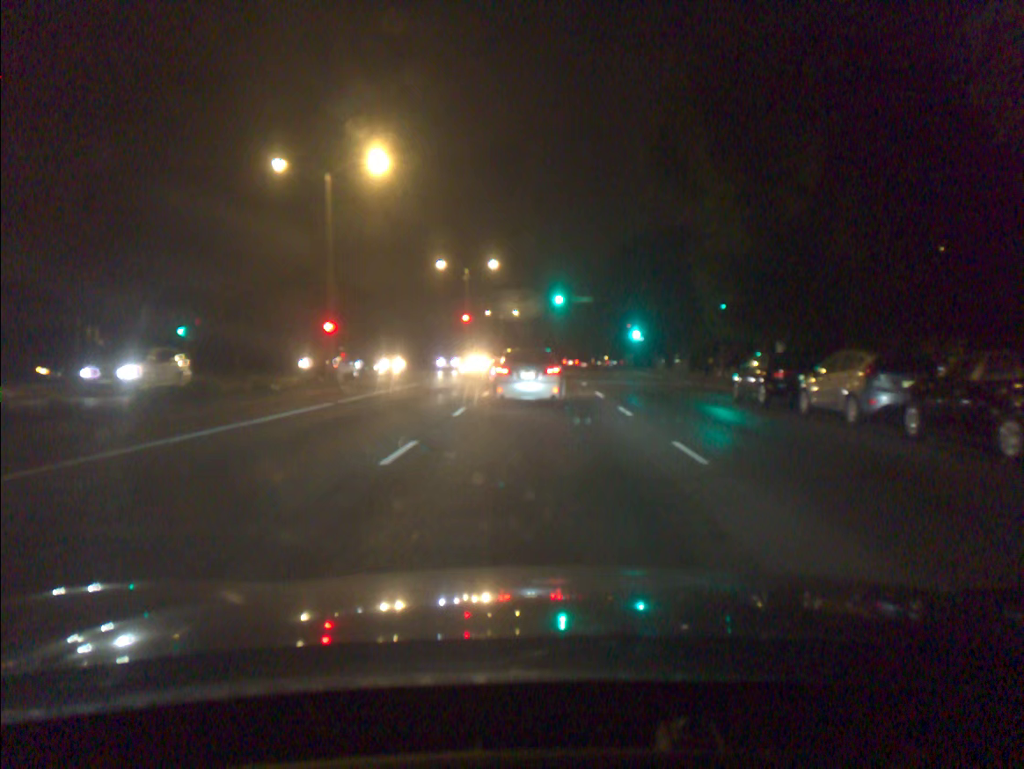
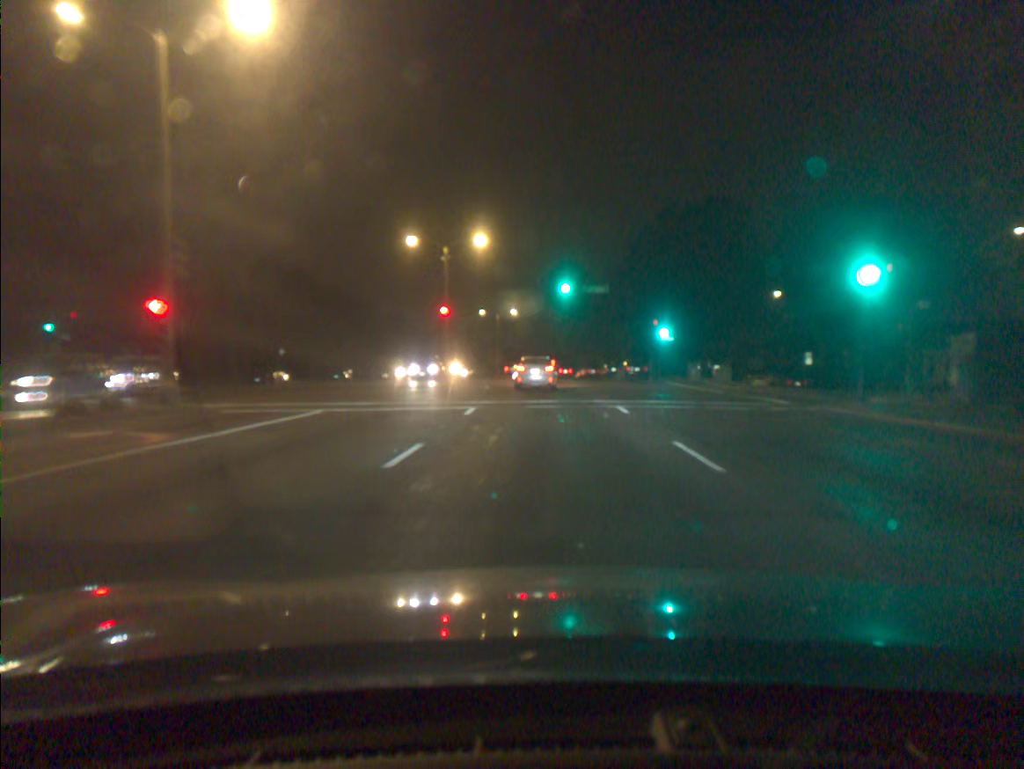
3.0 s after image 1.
(-0.1, +15.0) m; 0°
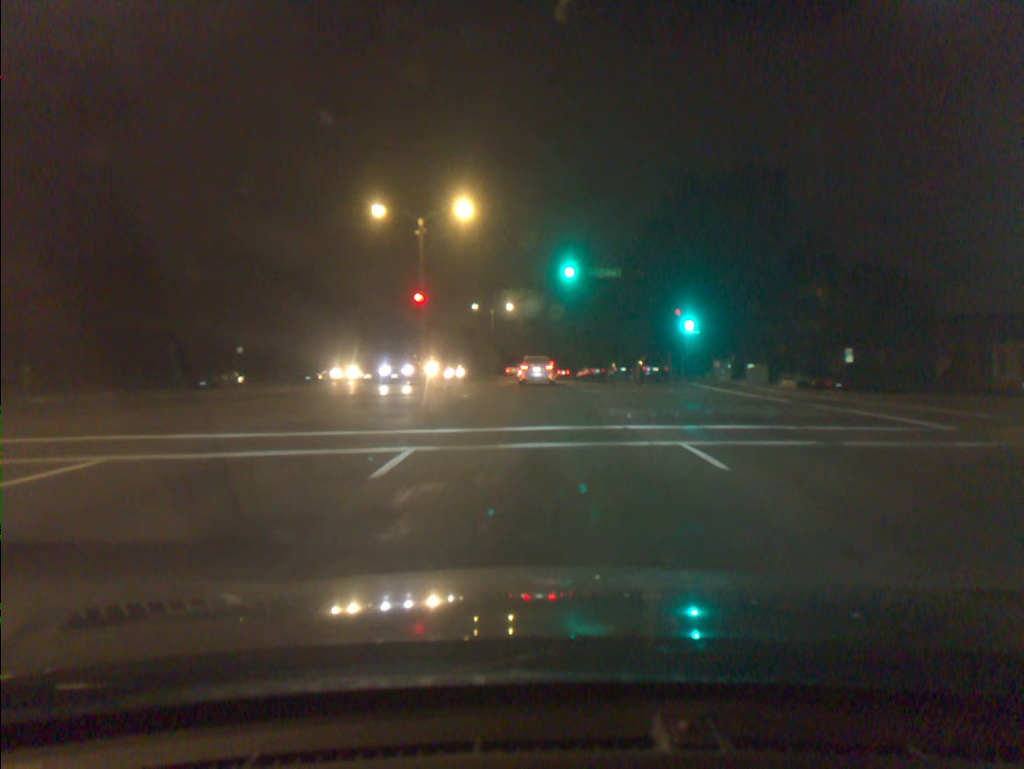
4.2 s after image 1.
(0.0, +9.4) m; 0°
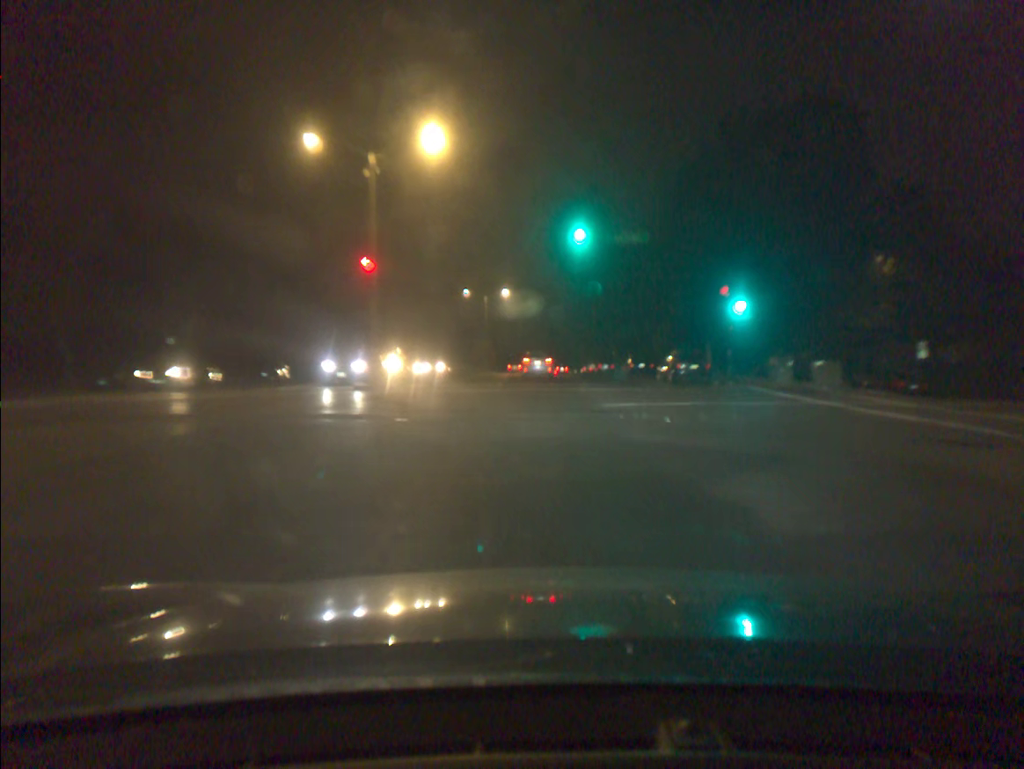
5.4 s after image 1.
(0.0, +11.5) m; 0°
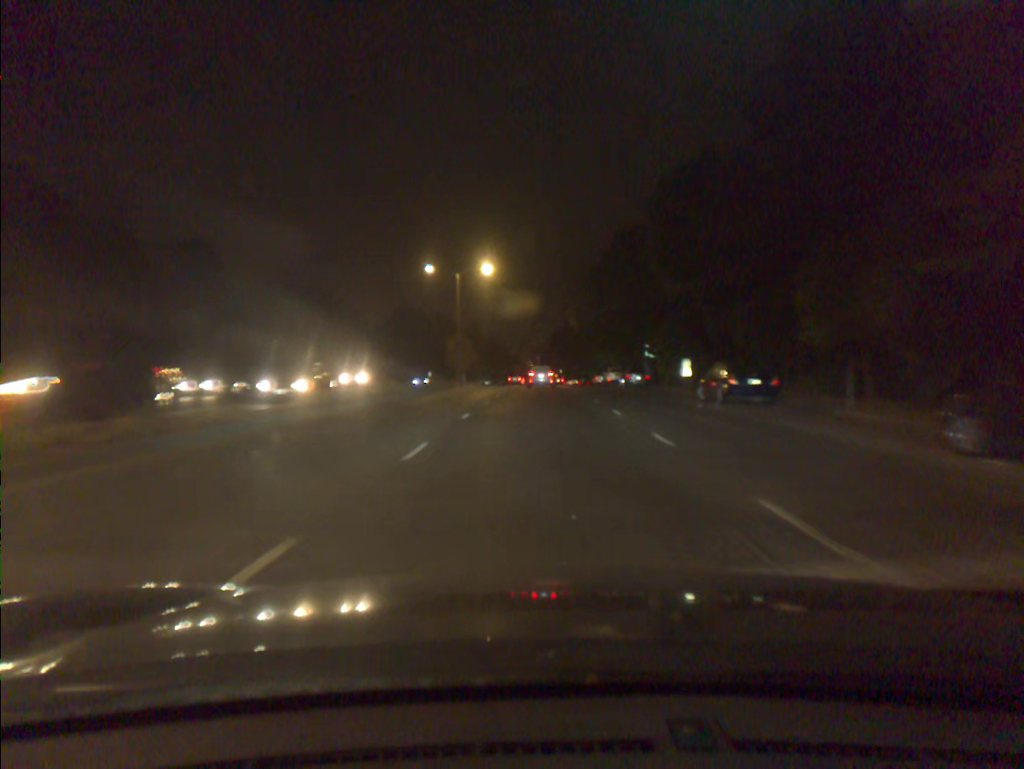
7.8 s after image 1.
(-0.1, +27.7) m; 0°
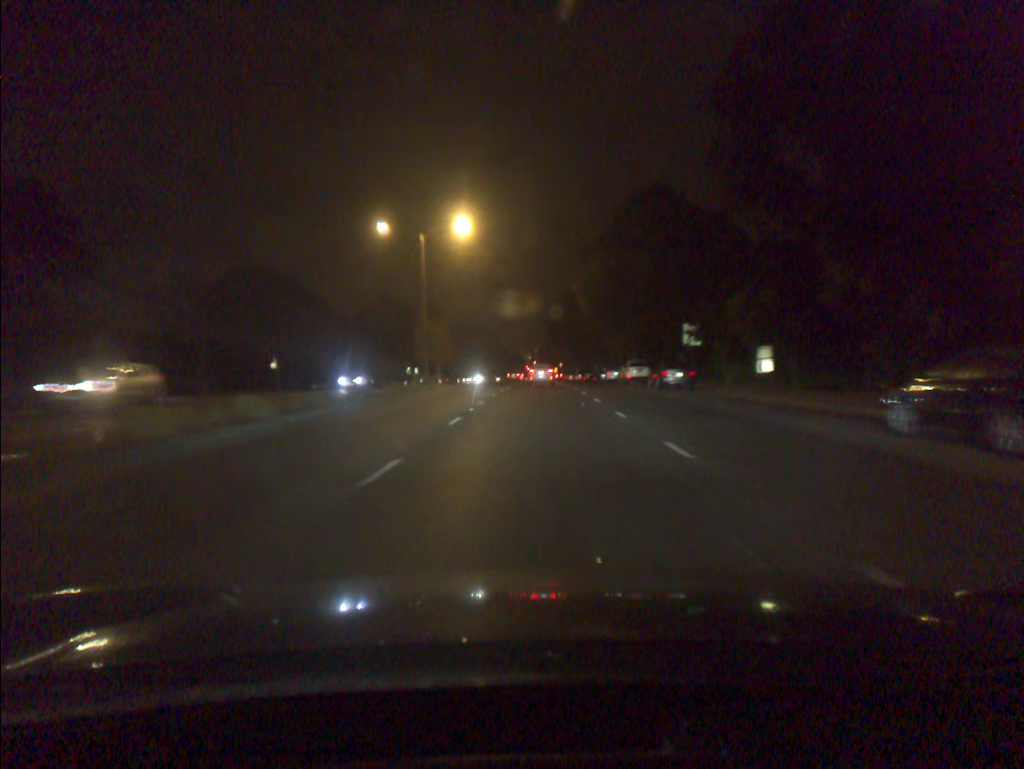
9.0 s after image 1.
(0.0, +16.1) m; 0°
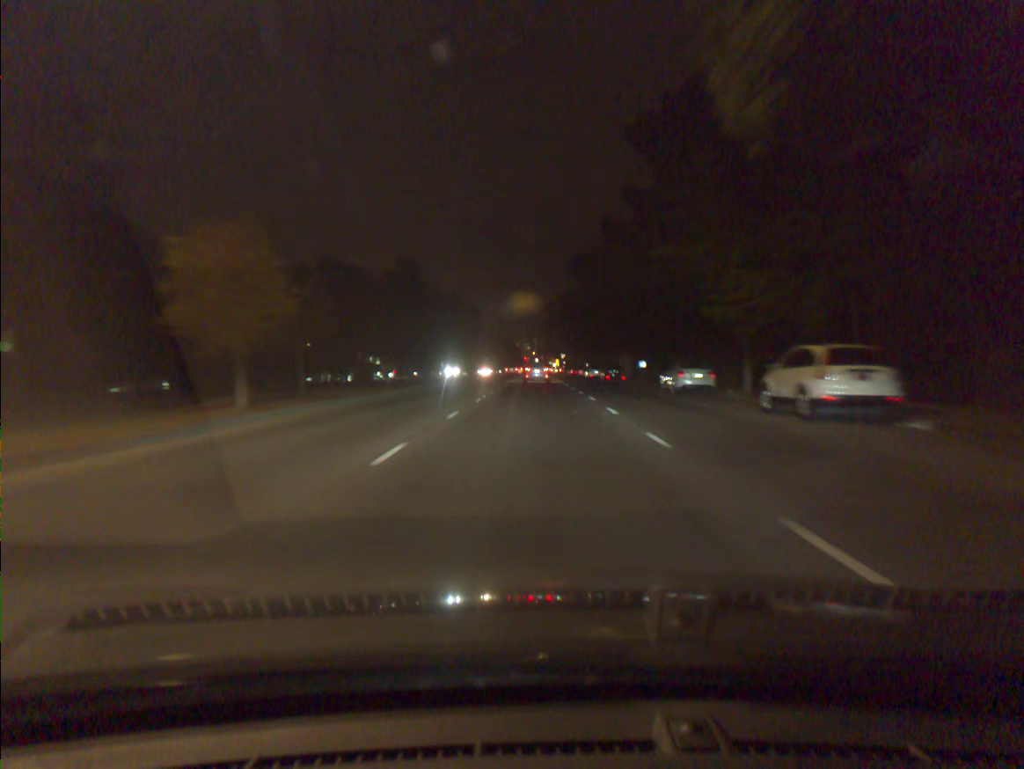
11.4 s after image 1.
(+0.1, +35.4) m; 0°
